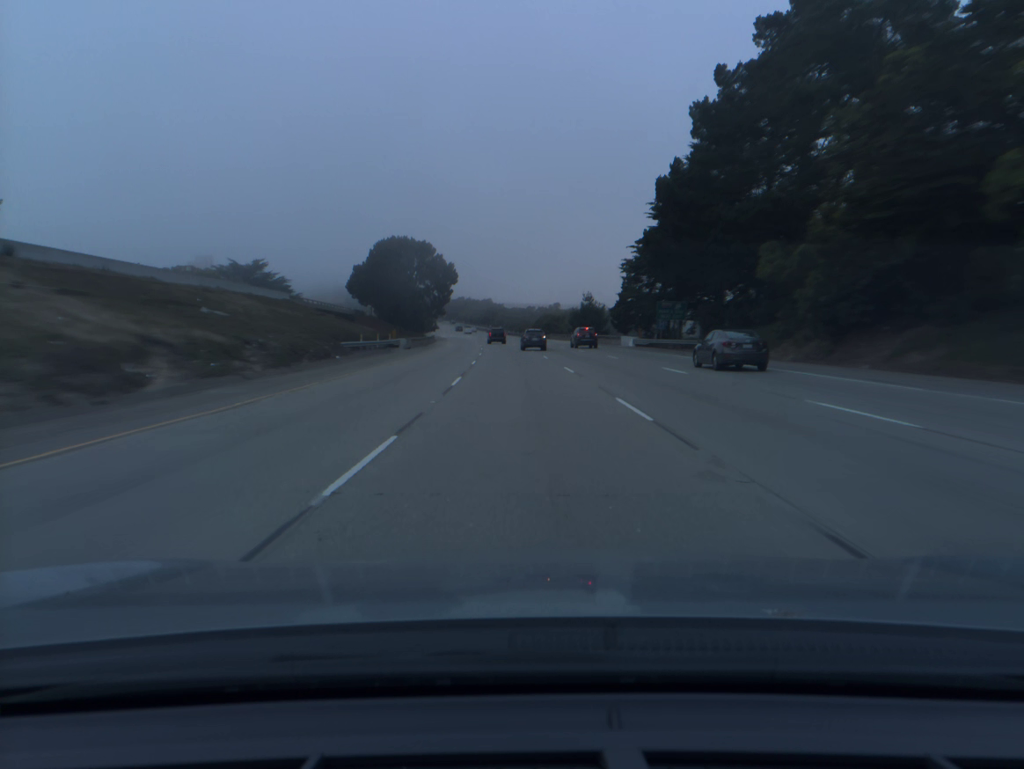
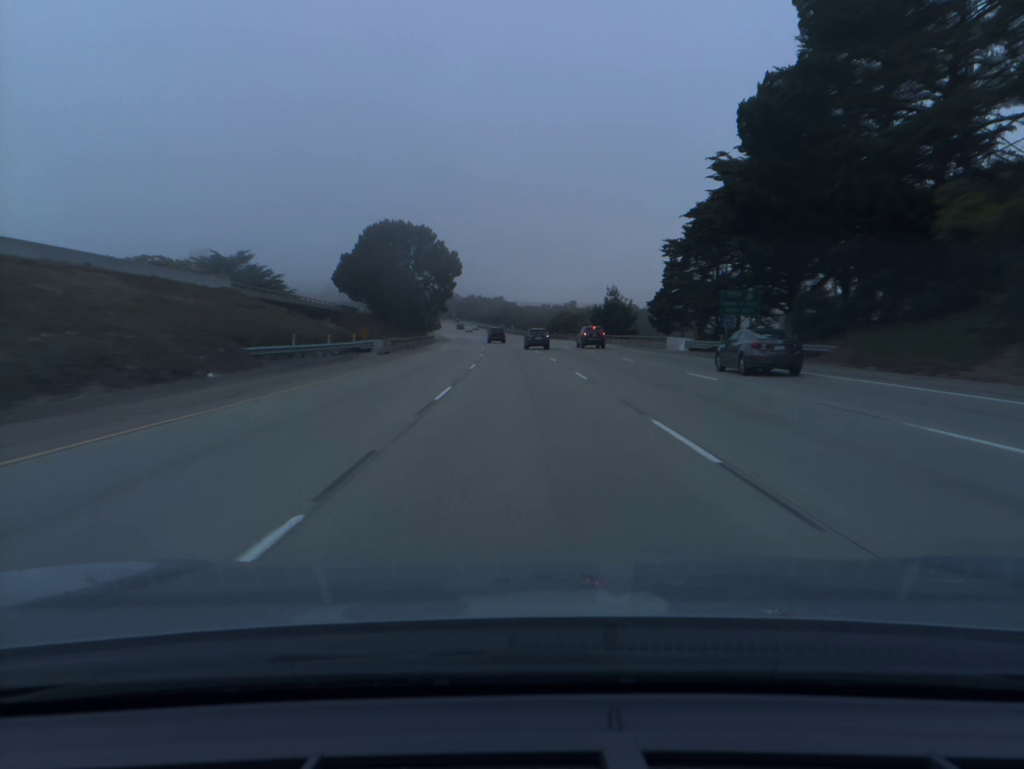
(-0.1, +18.5) m; -1°
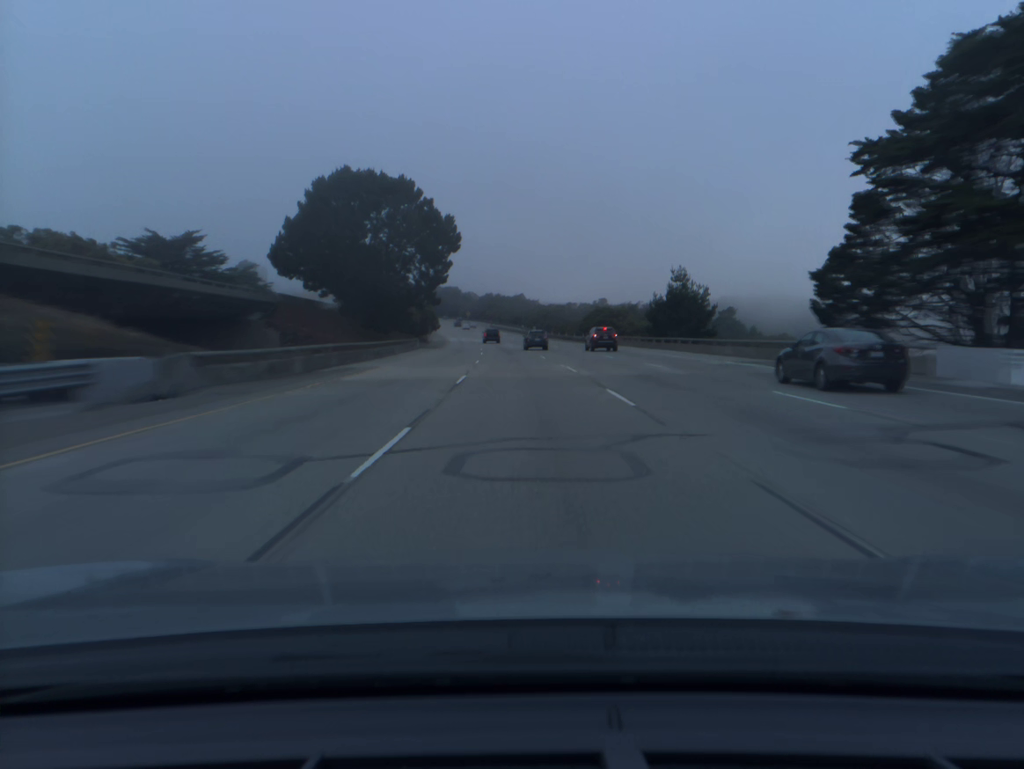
(-0.5, +37.4) m; -2°
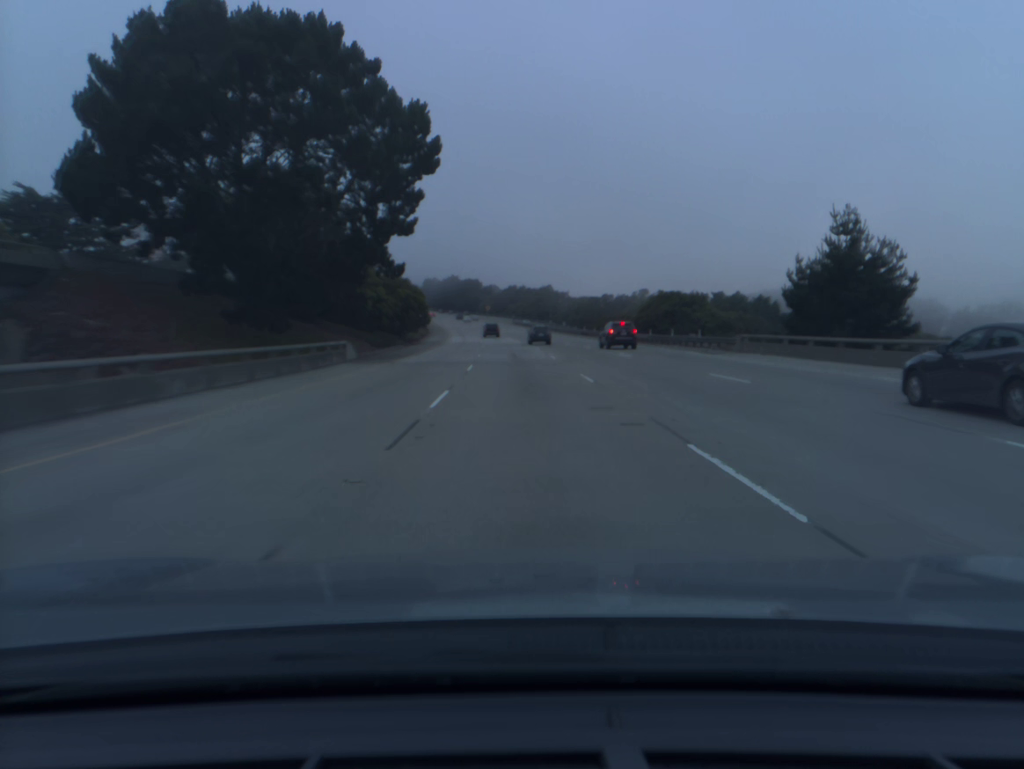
(-0.5, +38.0) m; -2°
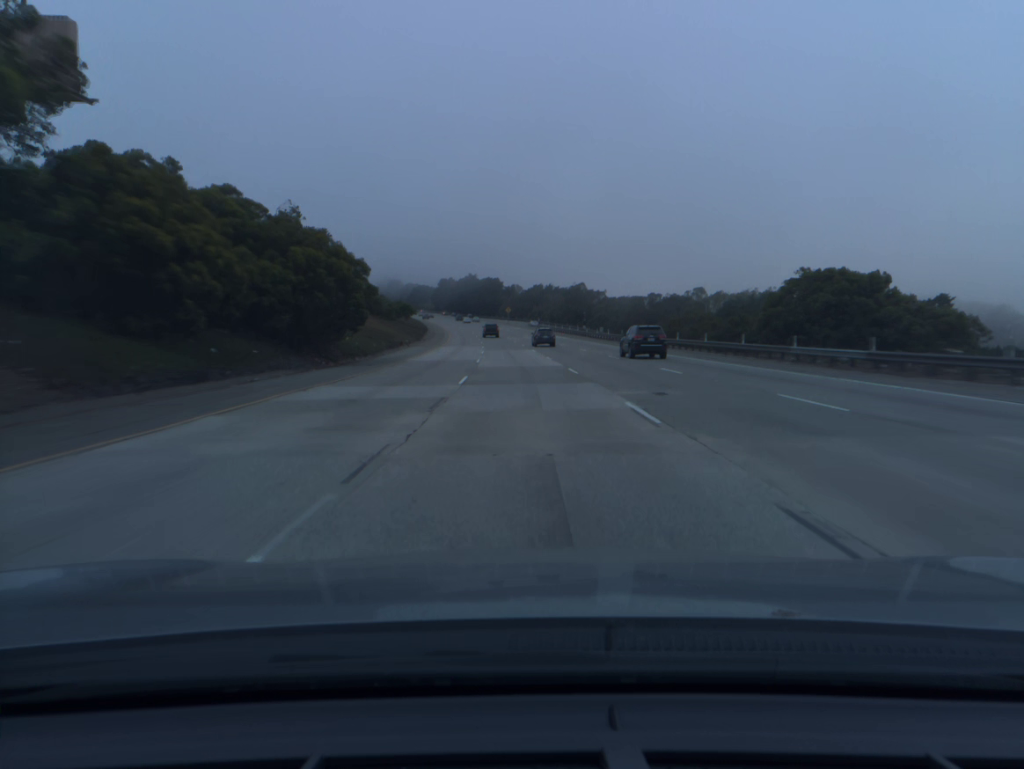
(-0.6, +38.6) m; -2°
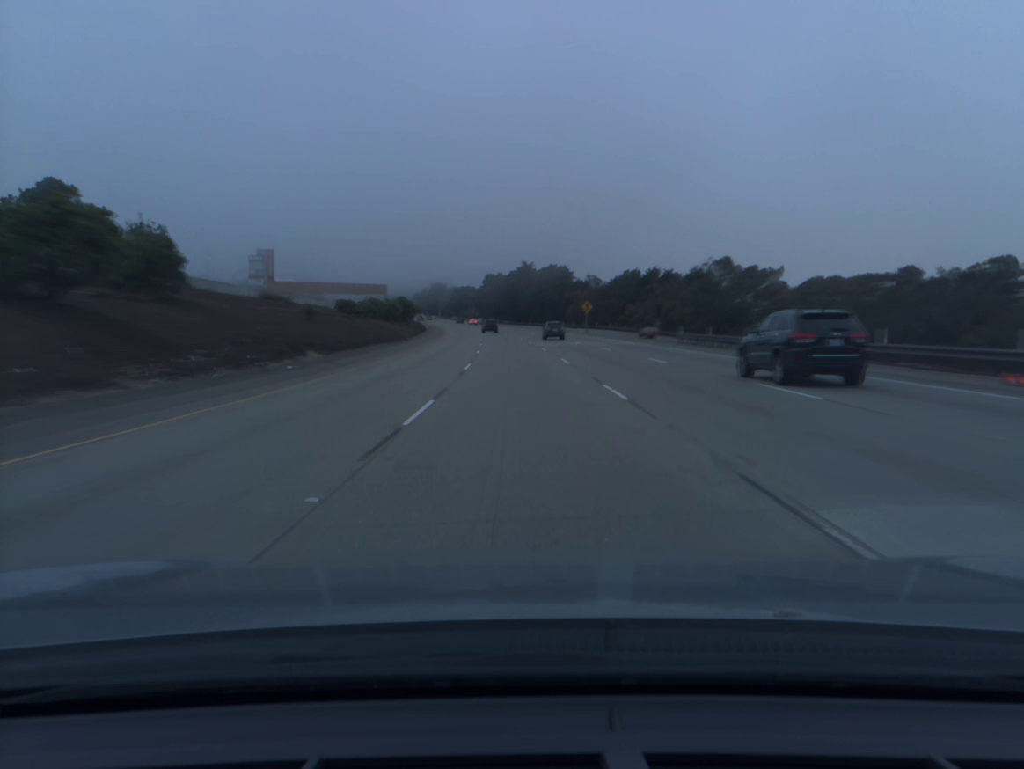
(-3.7, +98.7) m; -5°
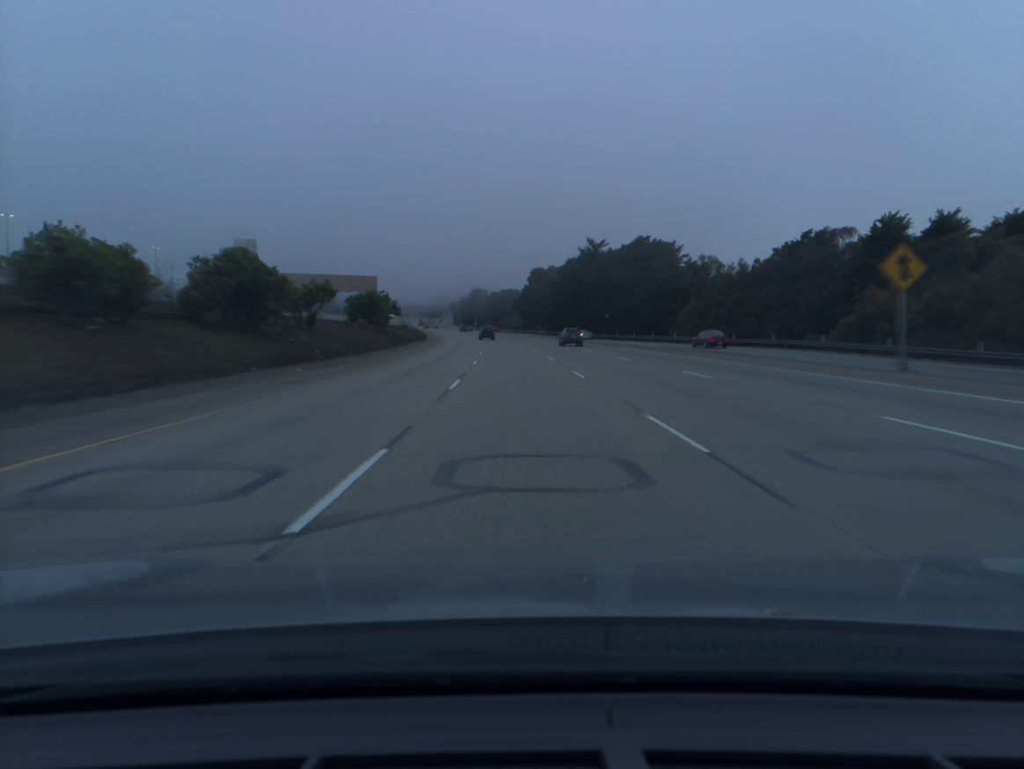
(-2.6, +79.0) m; -4°
